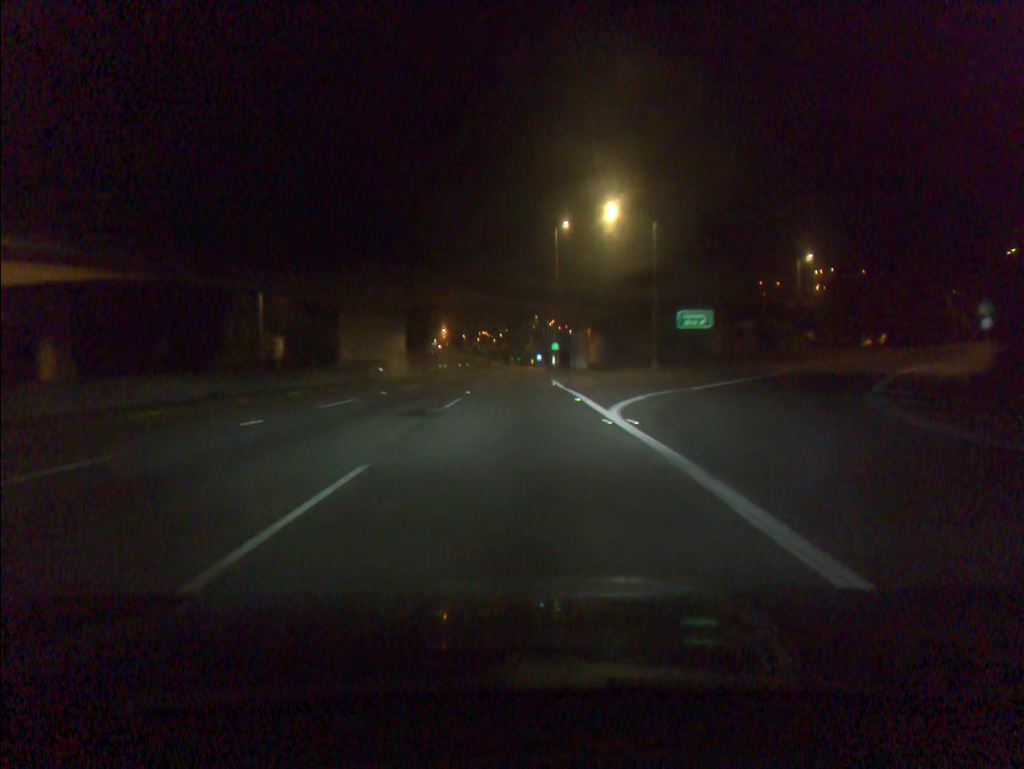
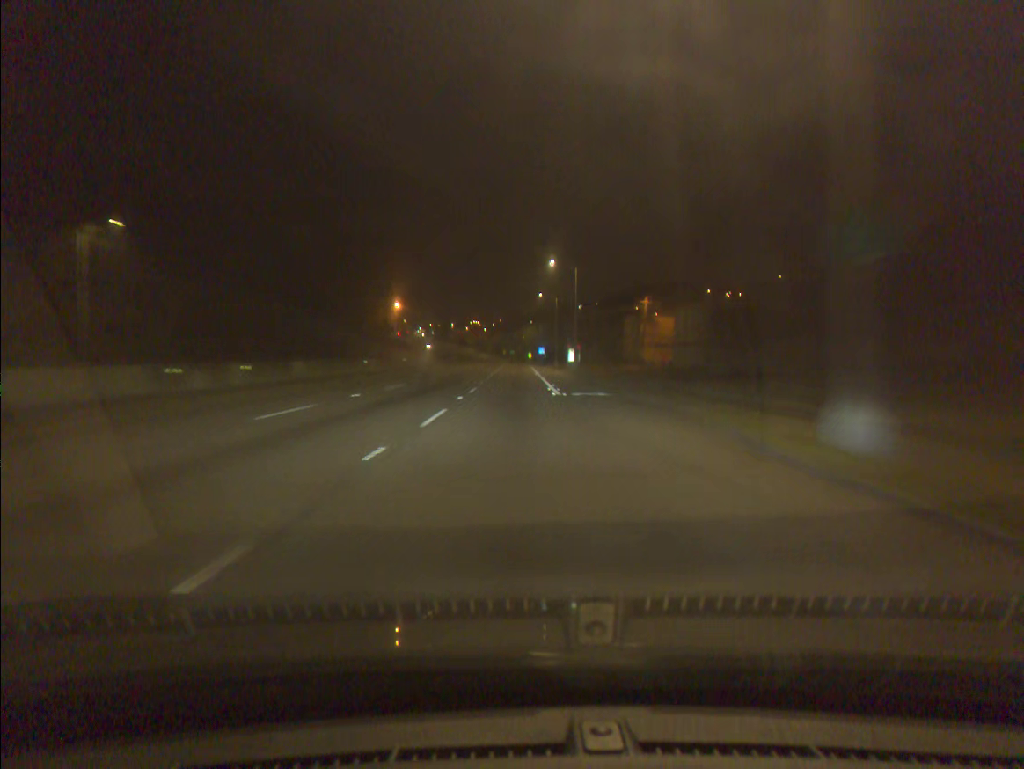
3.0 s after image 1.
(+0.2, +78.5) m; +1°
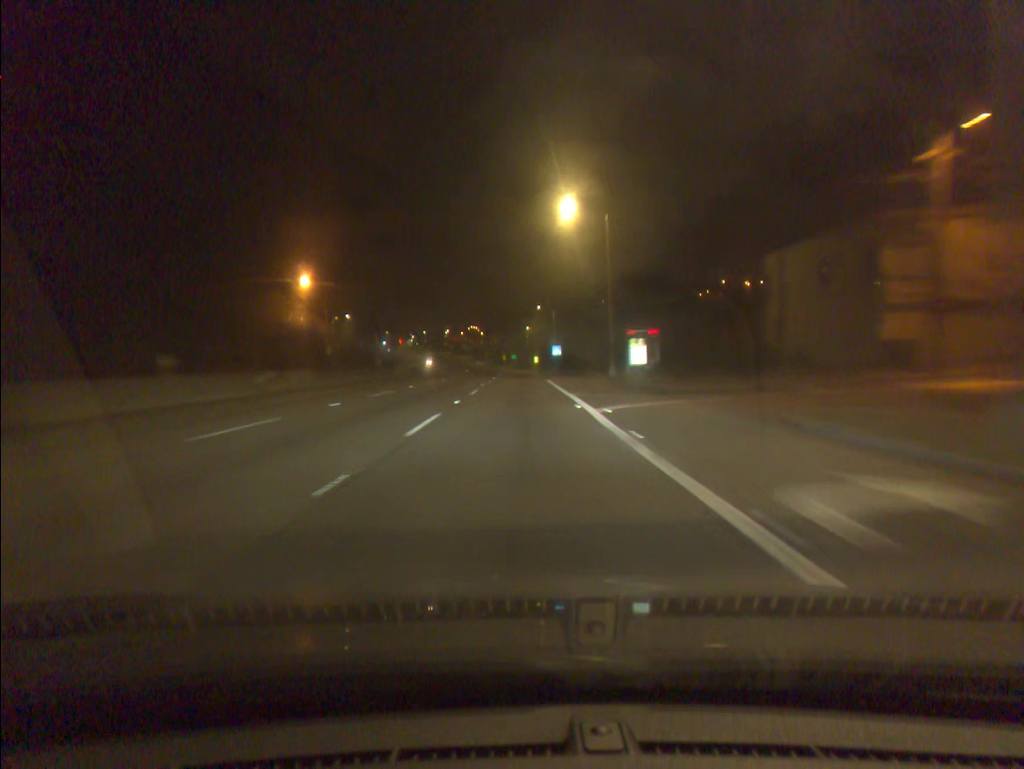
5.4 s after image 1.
(-0.1, +62.1) m; 0°
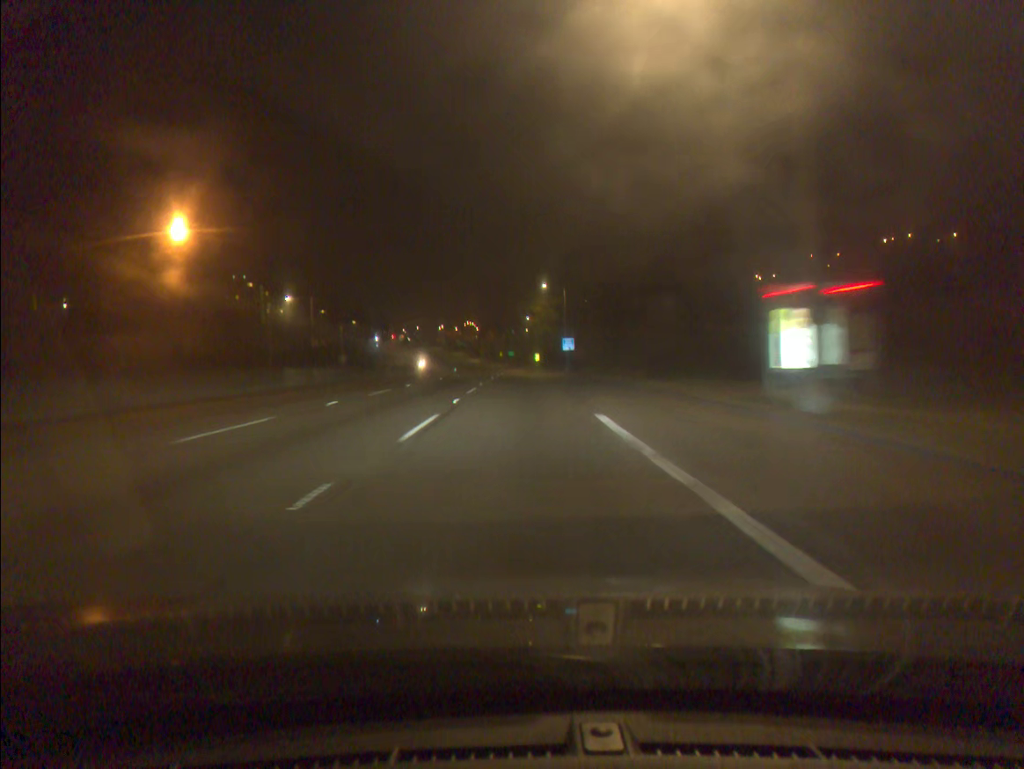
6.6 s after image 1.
(0.0, +30.1) m; 0°
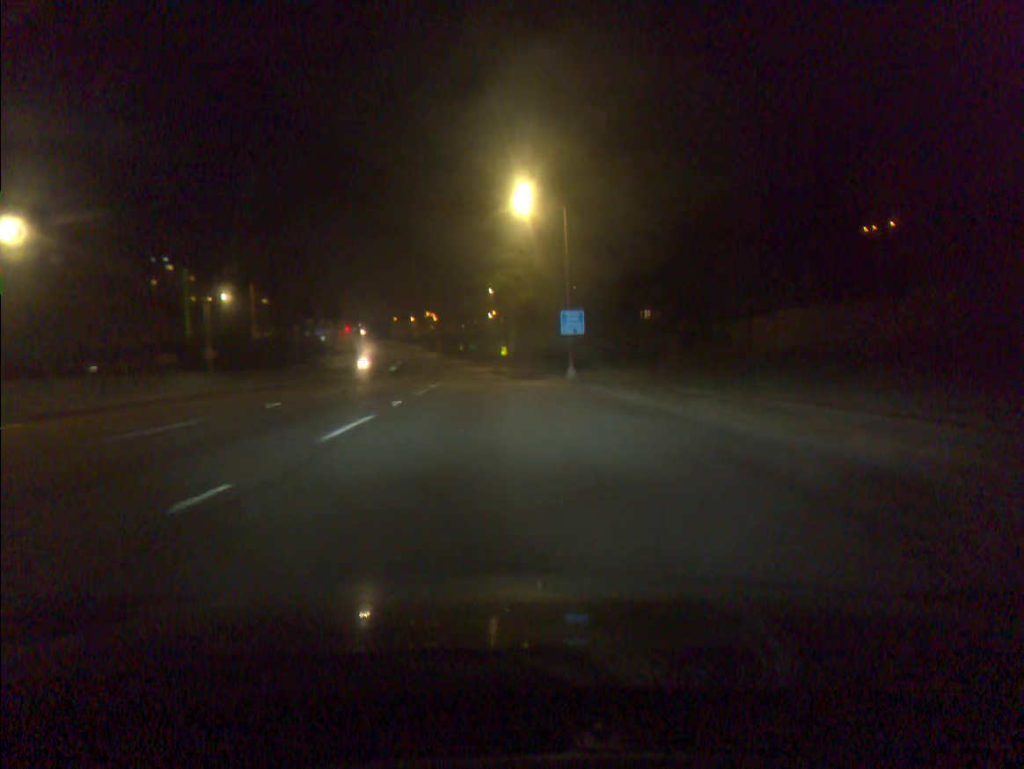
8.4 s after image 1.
(+0.5, +44.0) m; +2°
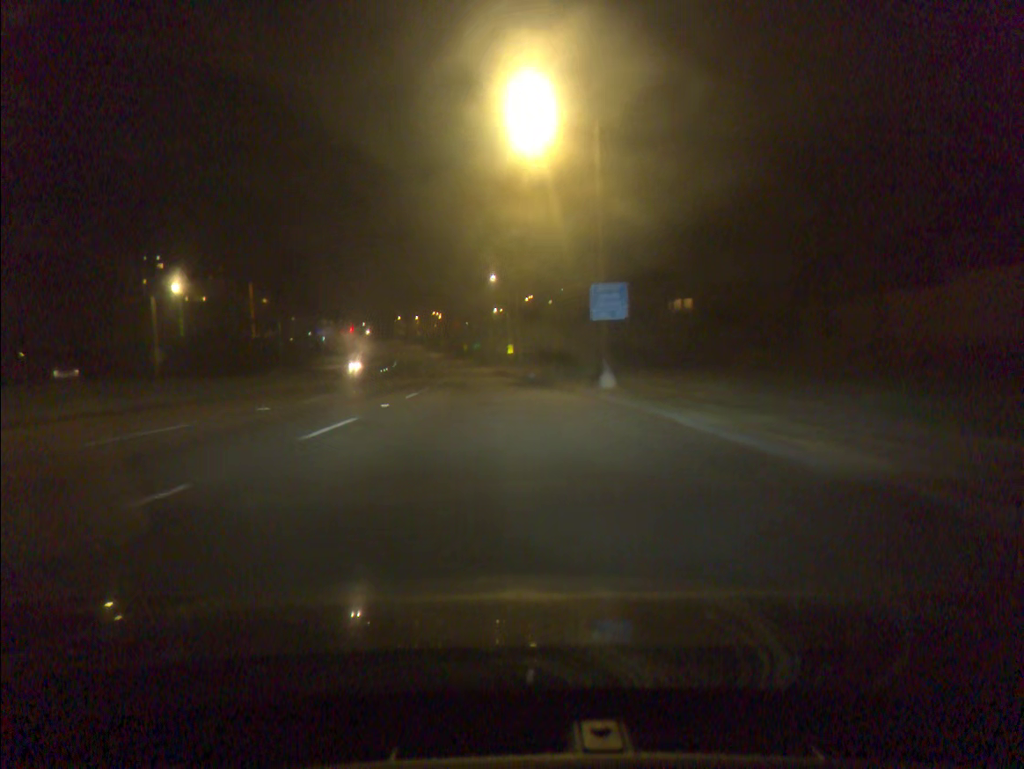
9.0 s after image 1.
(0.0, +14.4) m; -1°
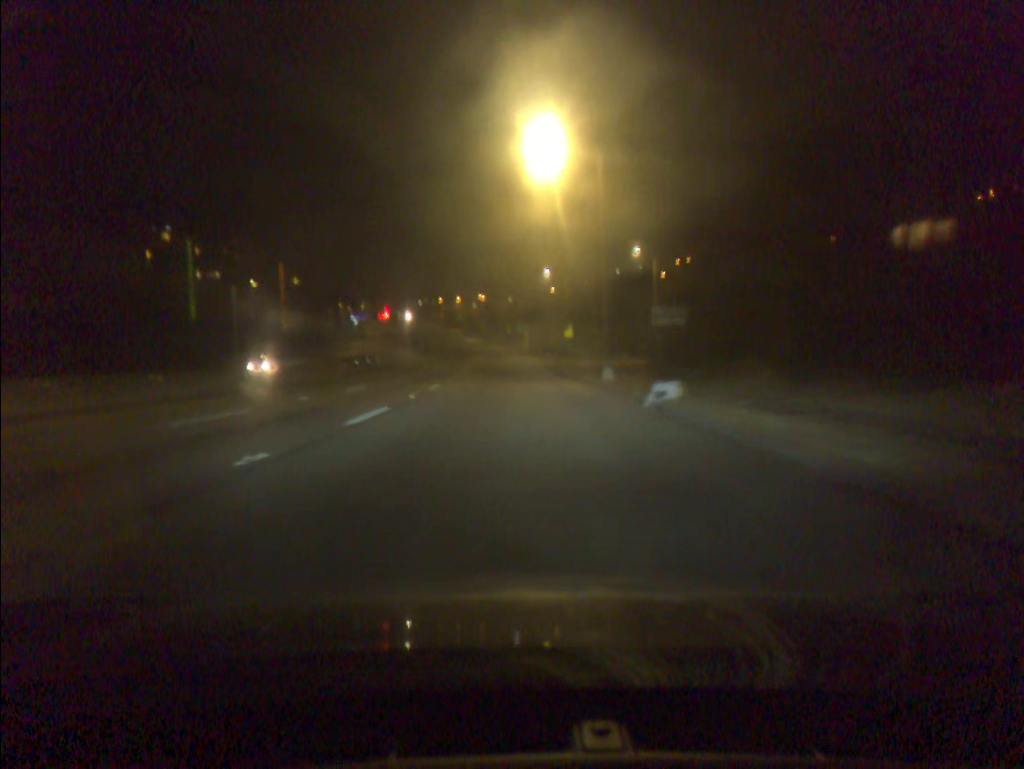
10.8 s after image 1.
(-1.4, +42.3) m; -4°
